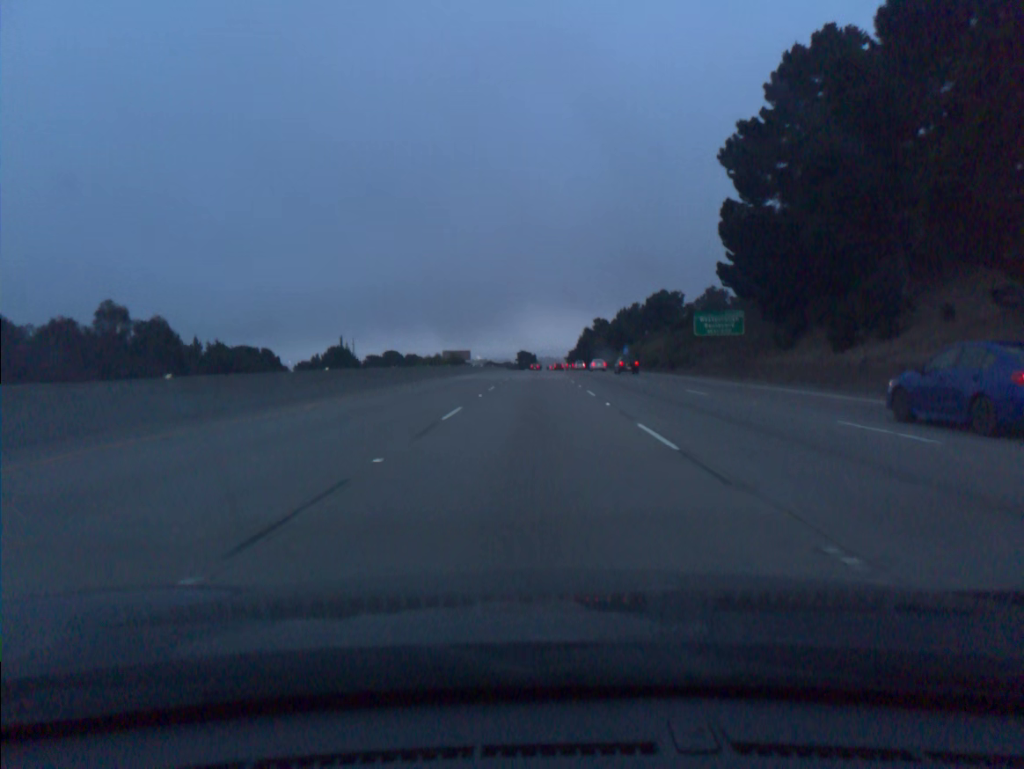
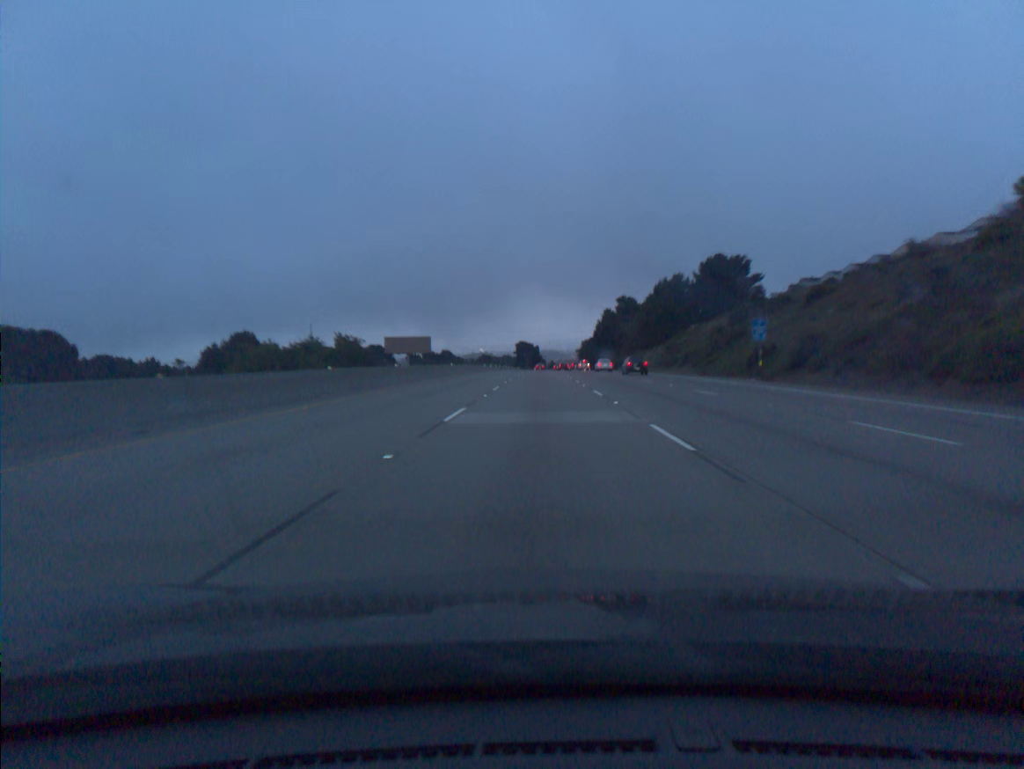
(-0.3, +73.6) m; 0°
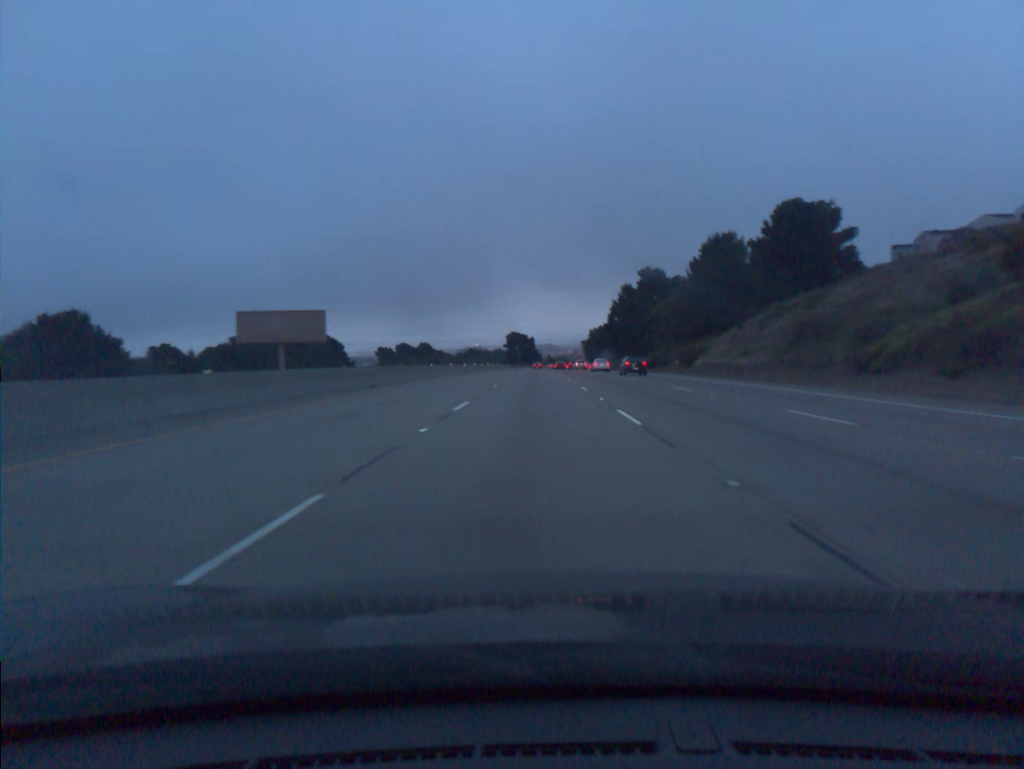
(+0.2, +55.3) m; 0°
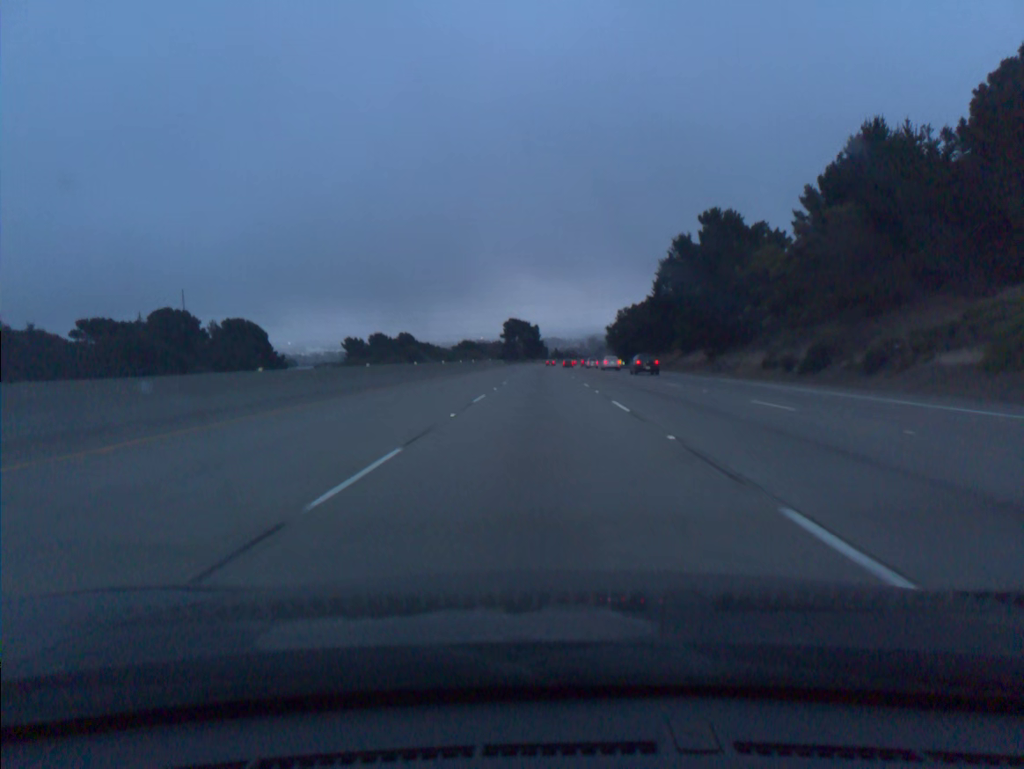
(-0.2, +55.4) m; 0°
